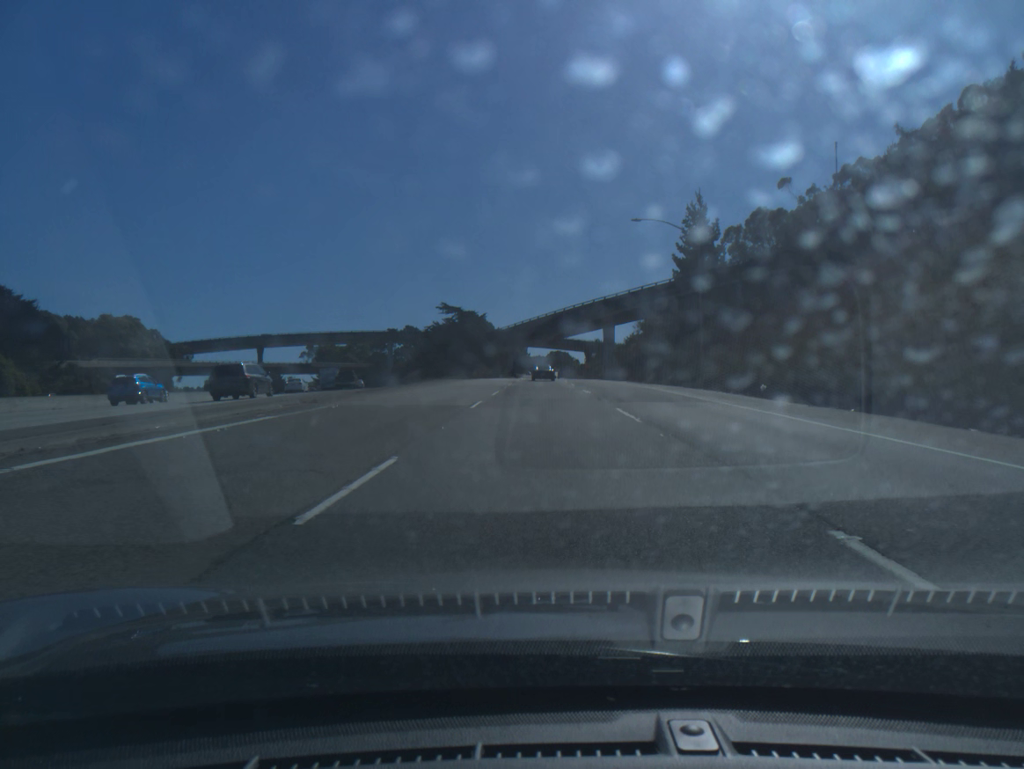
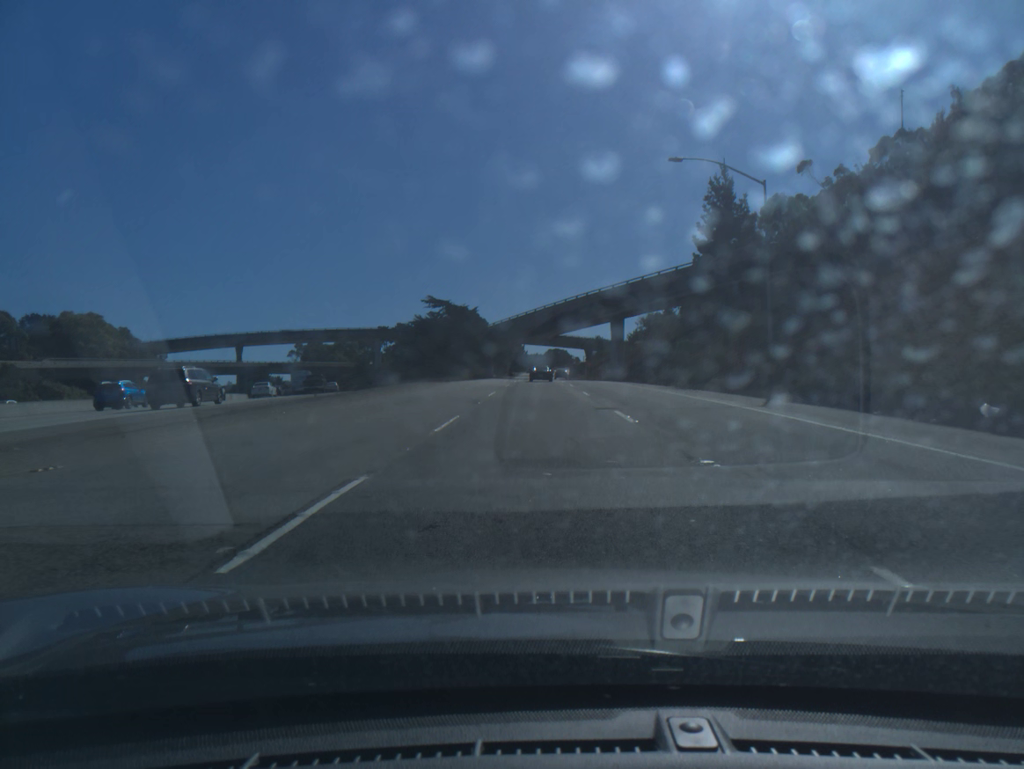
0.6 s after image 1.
(0.0, +15.6) m; 0°
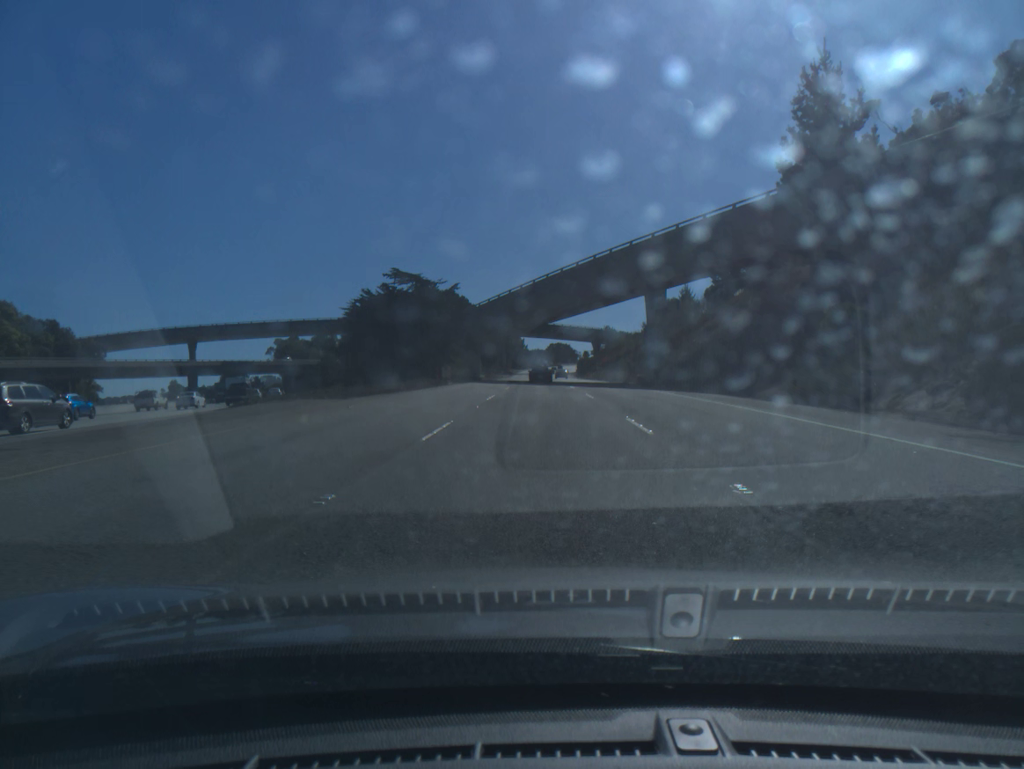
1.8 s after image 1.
(0.0, +31.1) m; 0°
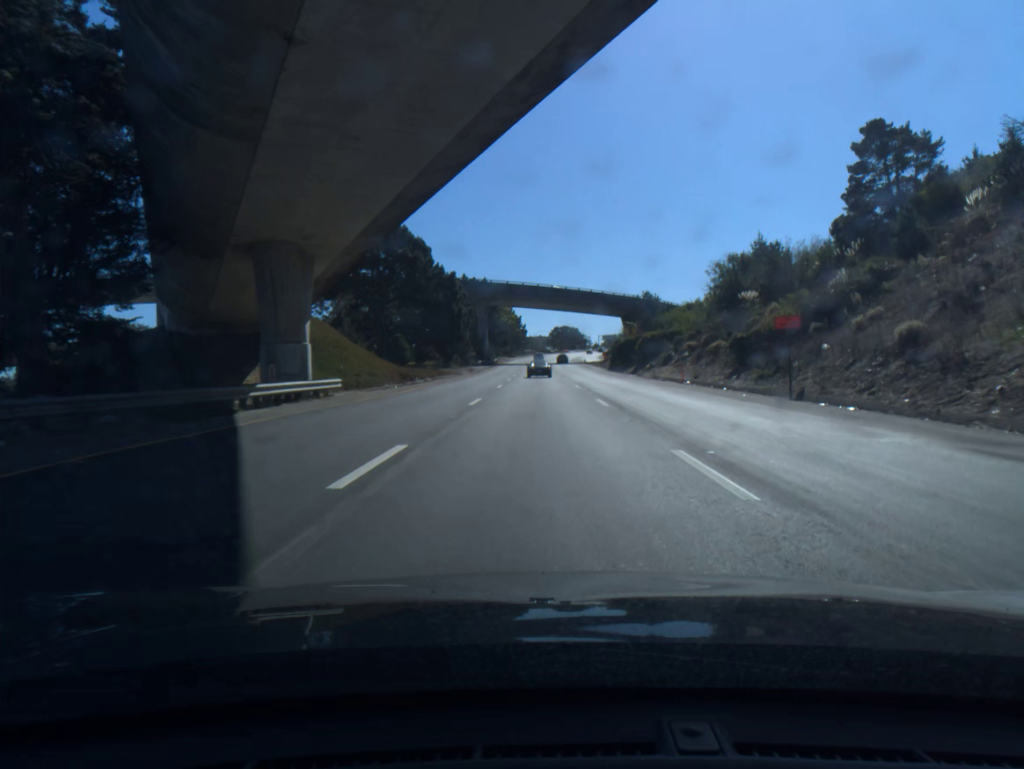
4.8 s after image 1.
(-0.2, +77.6) m; 0°
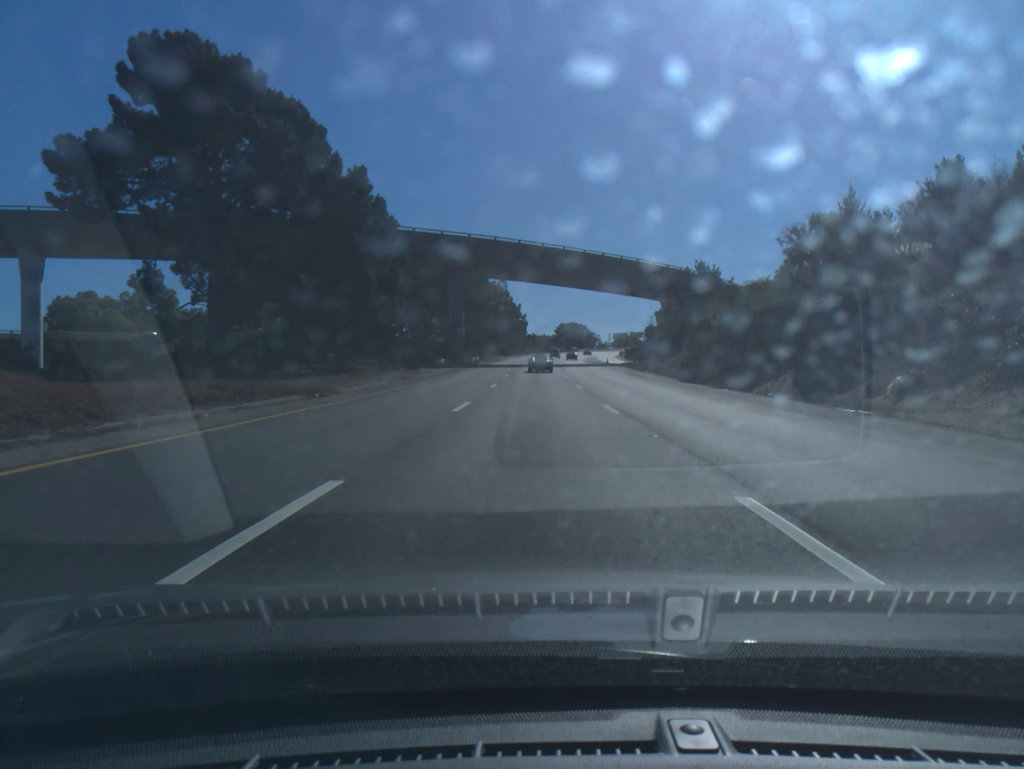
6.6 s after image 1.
(0.0, +46.1) m; 0°
